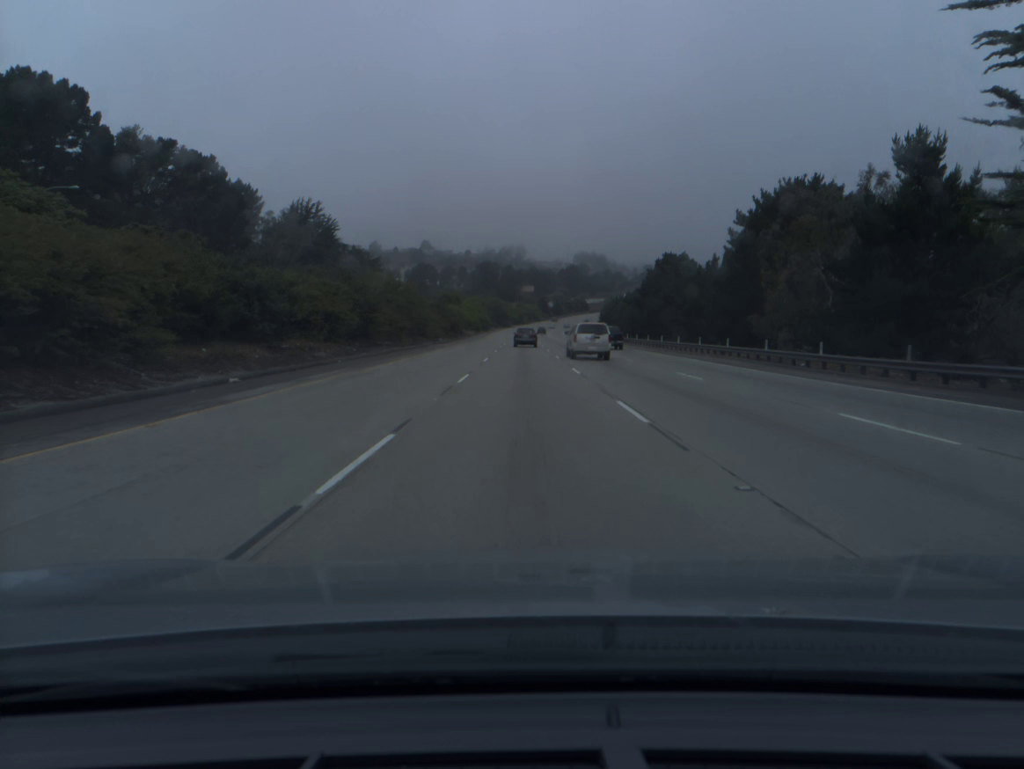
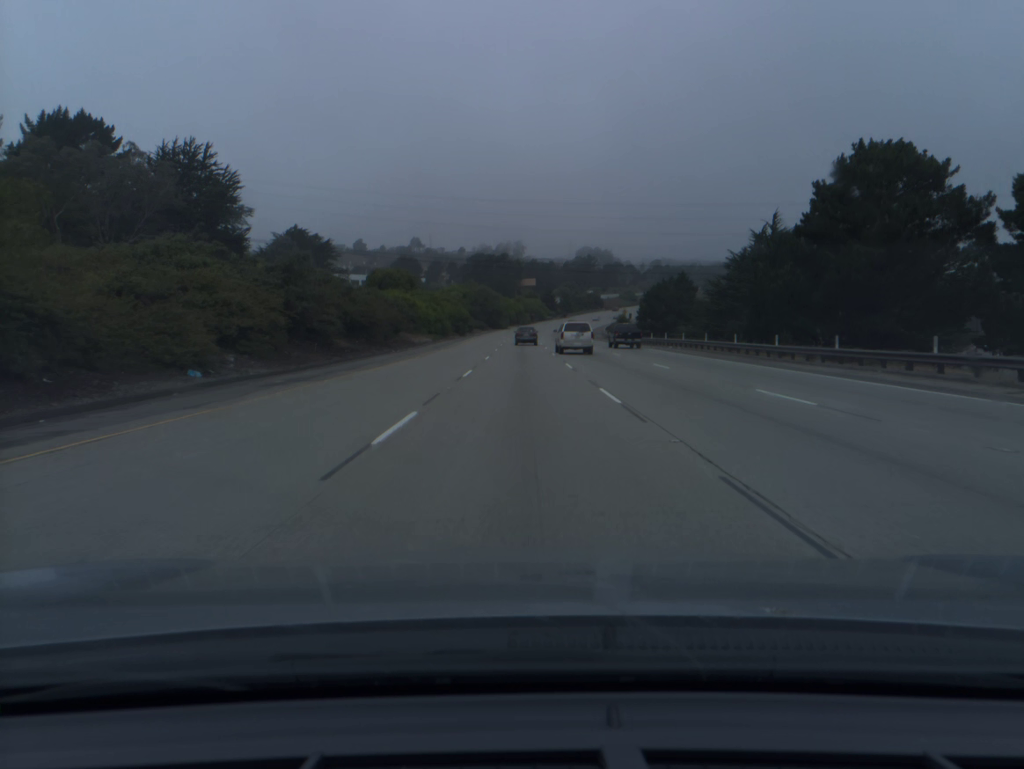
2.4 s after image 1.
(0.0, +70.0) m; 0°
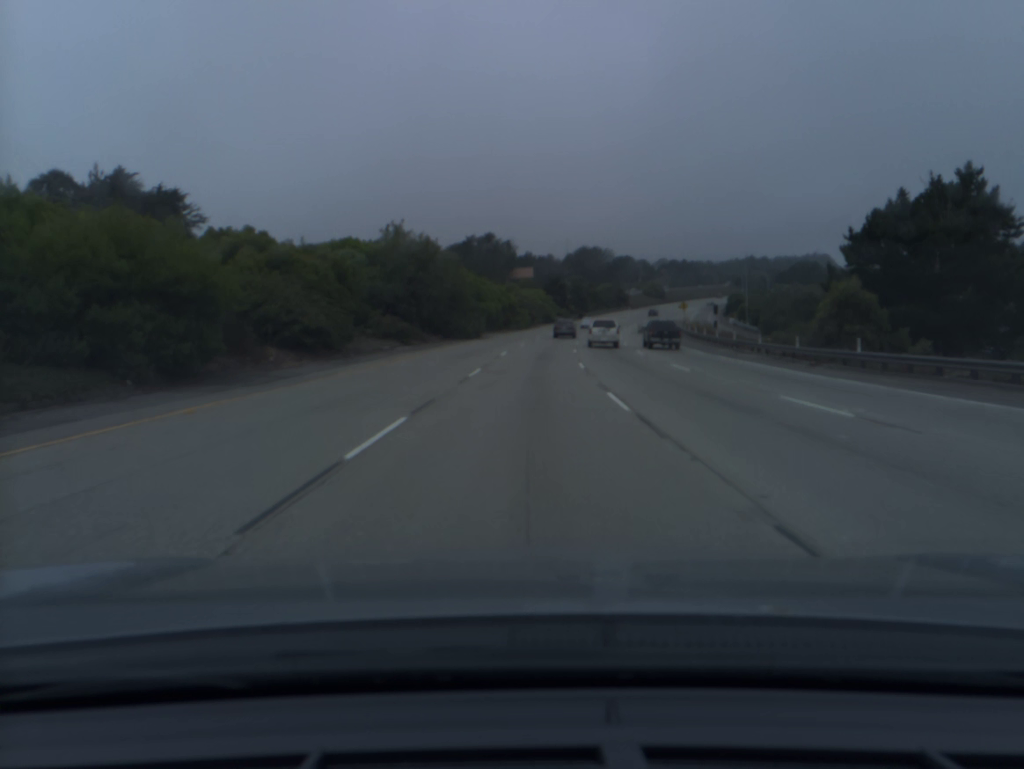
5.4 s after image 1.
(+0.1, +89.1) m; +1°
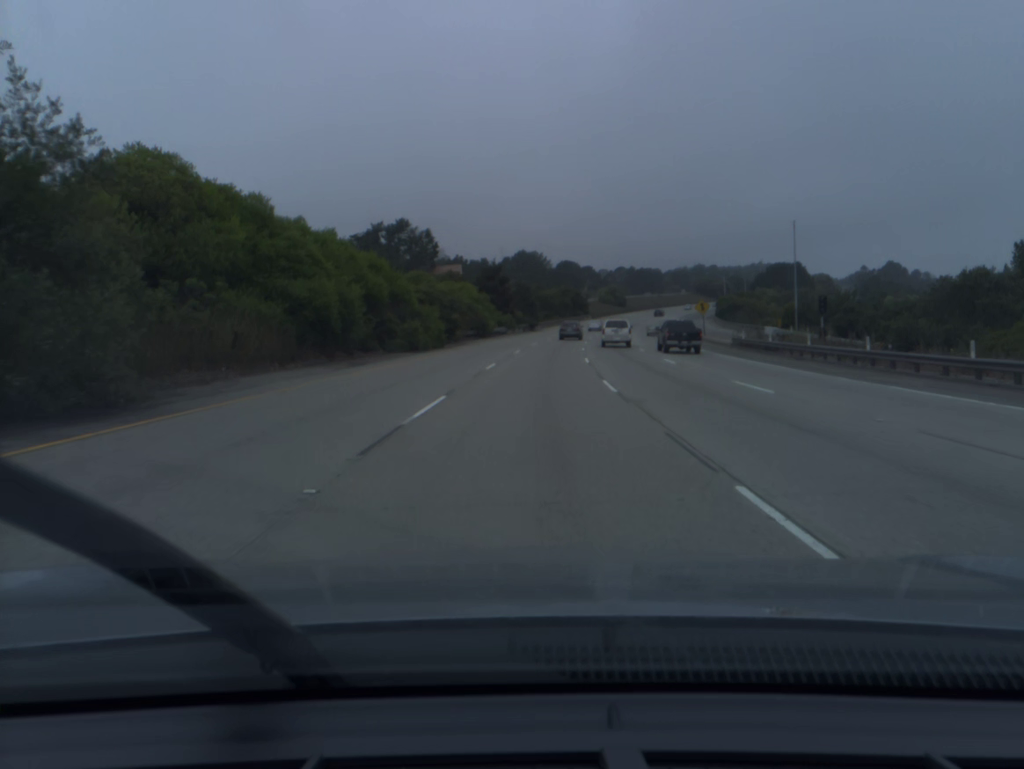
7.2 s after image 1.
(+1.7, +54.0) m; +4°
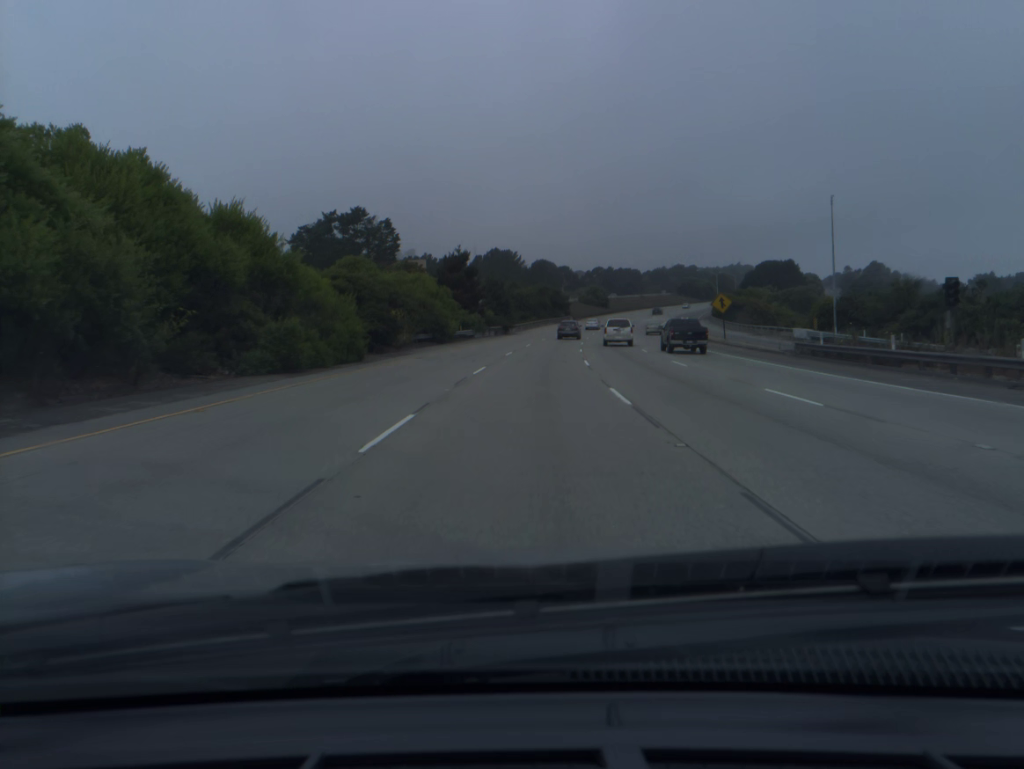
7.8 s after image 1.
(+0.3, +18.0) m; +2°
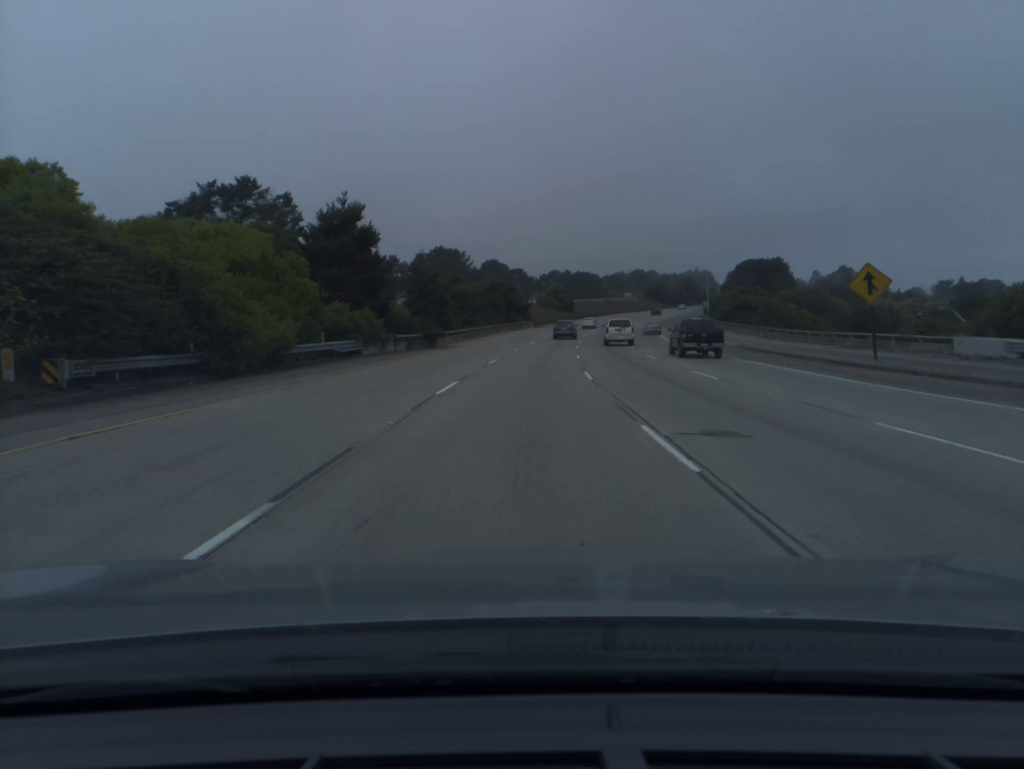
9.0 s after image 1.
(+1.1, +36.0) m; +3°
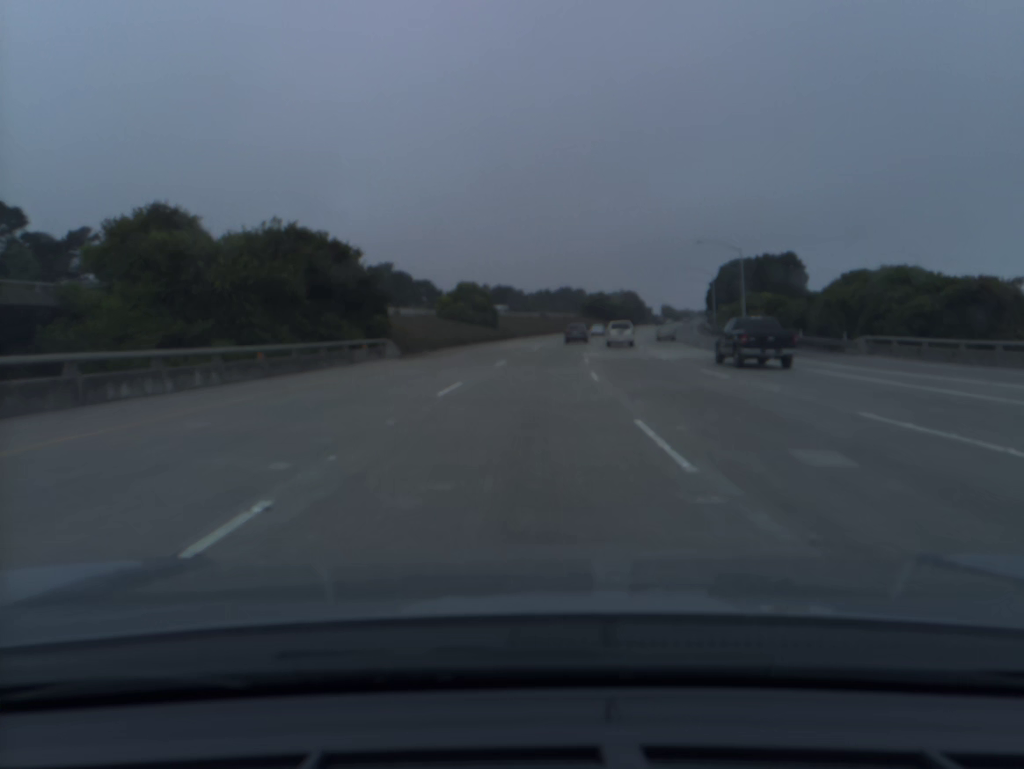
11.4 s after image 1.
(+3.9, +71.9) m; +6°
